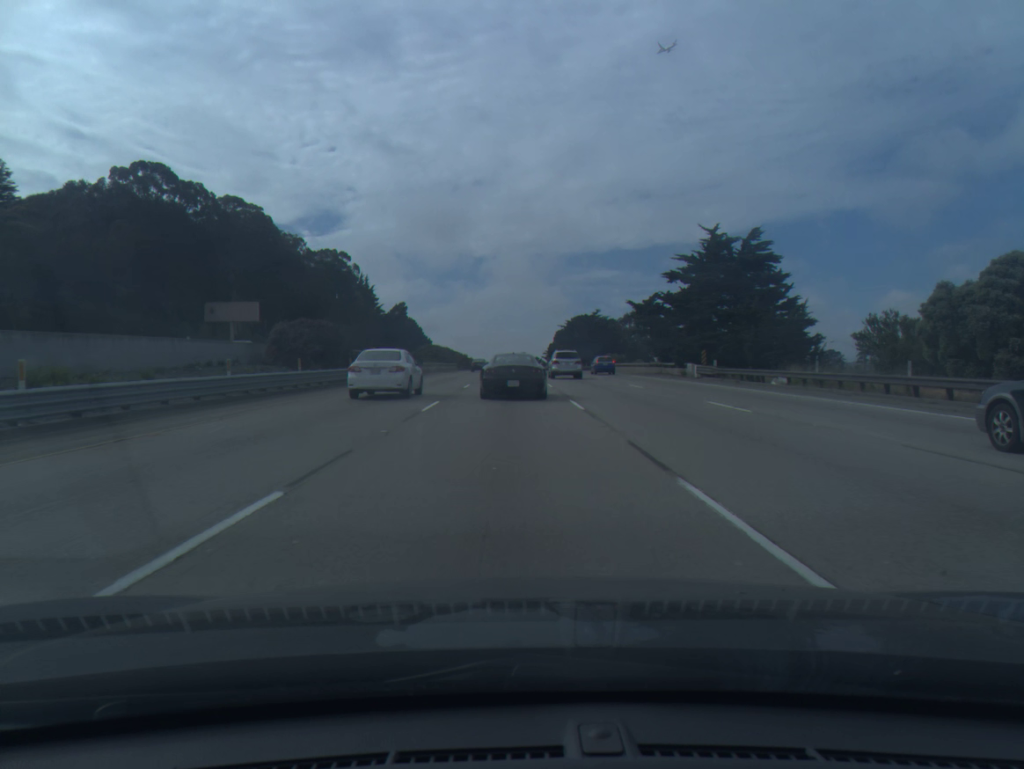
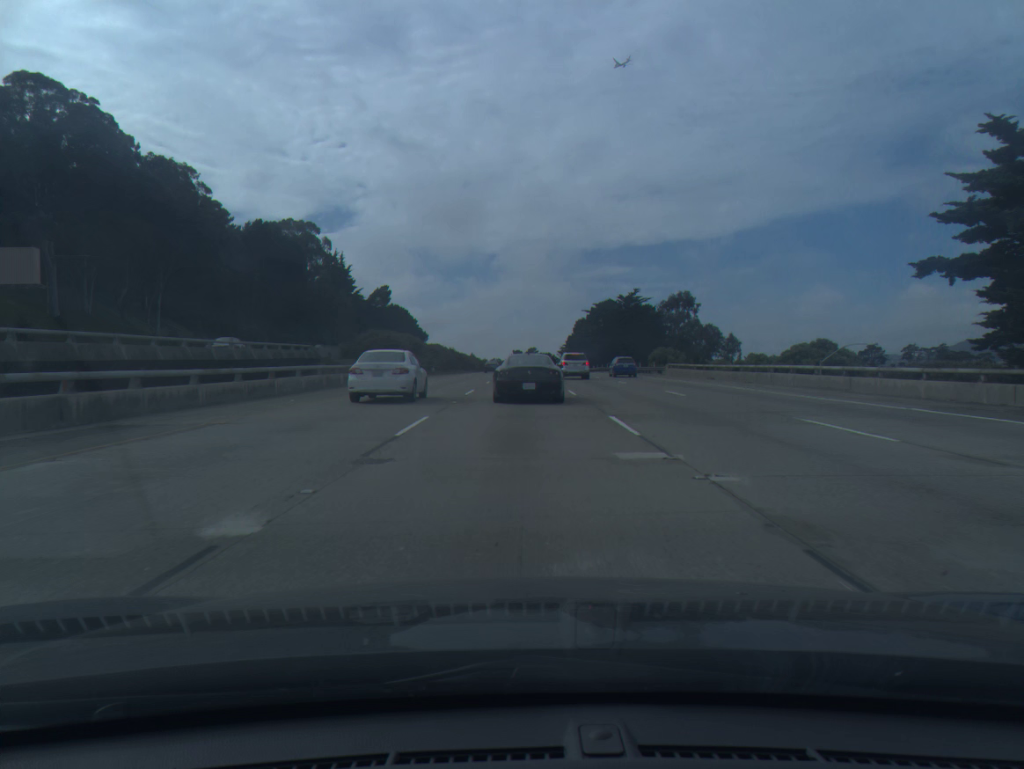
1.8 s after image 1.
(-0.3, +50.0) m; -1°
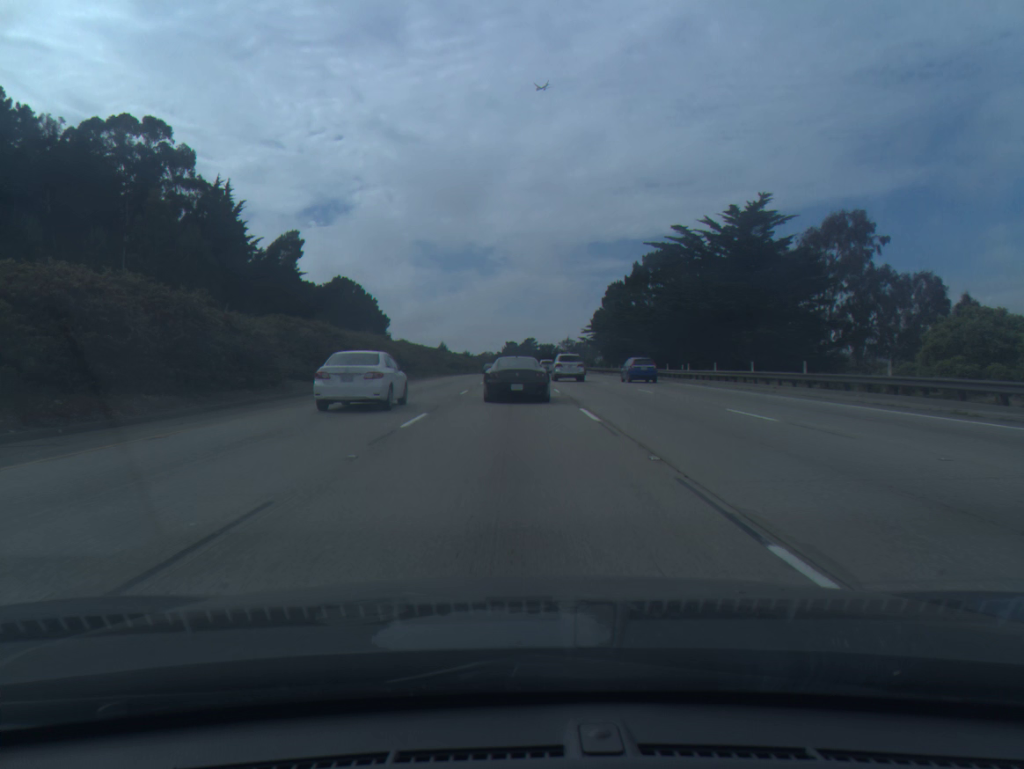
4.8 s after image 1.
(+0.6, +81.1) m; 0°
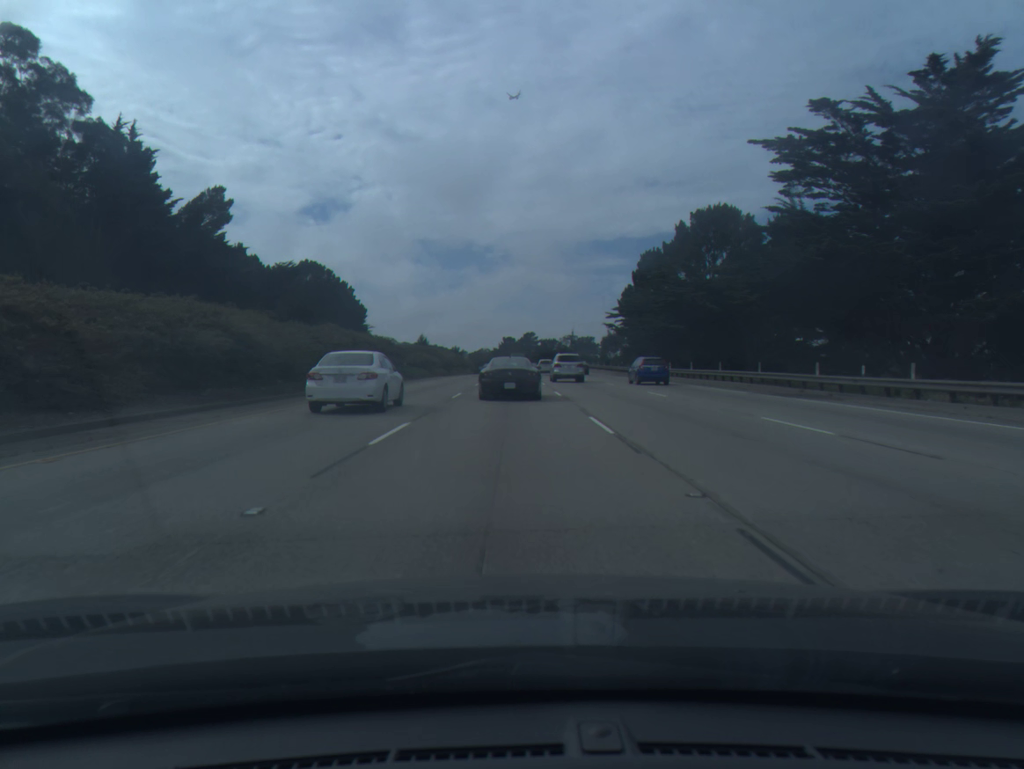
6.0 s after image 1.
(-0.1, +32.1) m; 0°
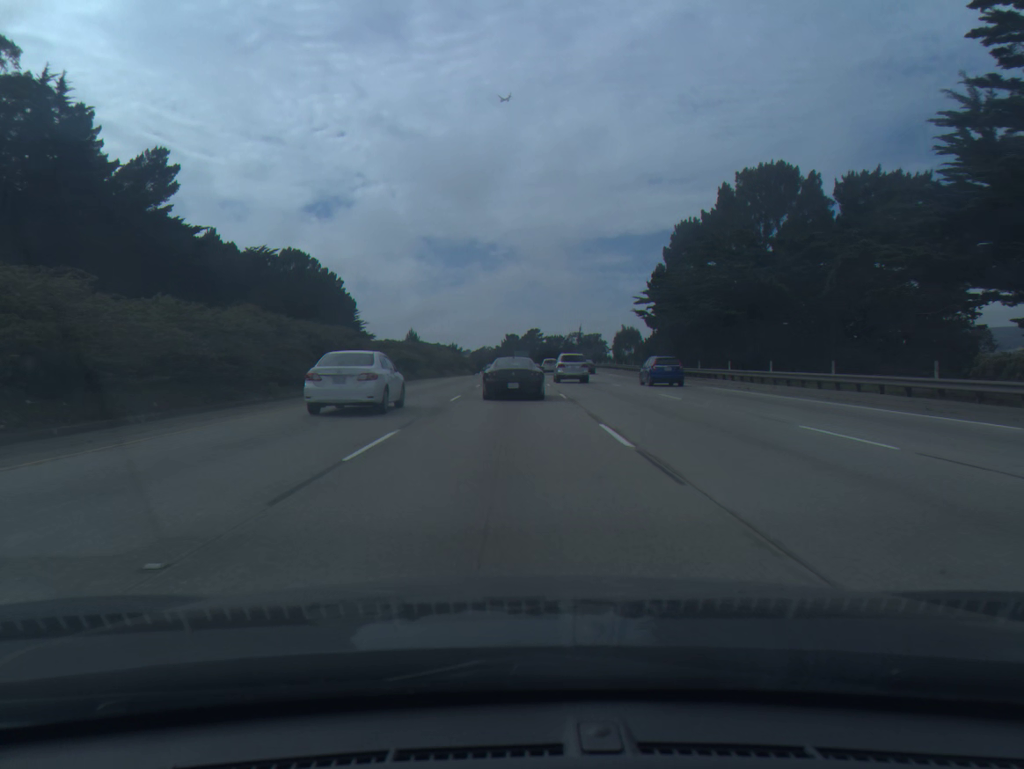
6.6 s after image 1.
(0.0, +16.3) m; 0°
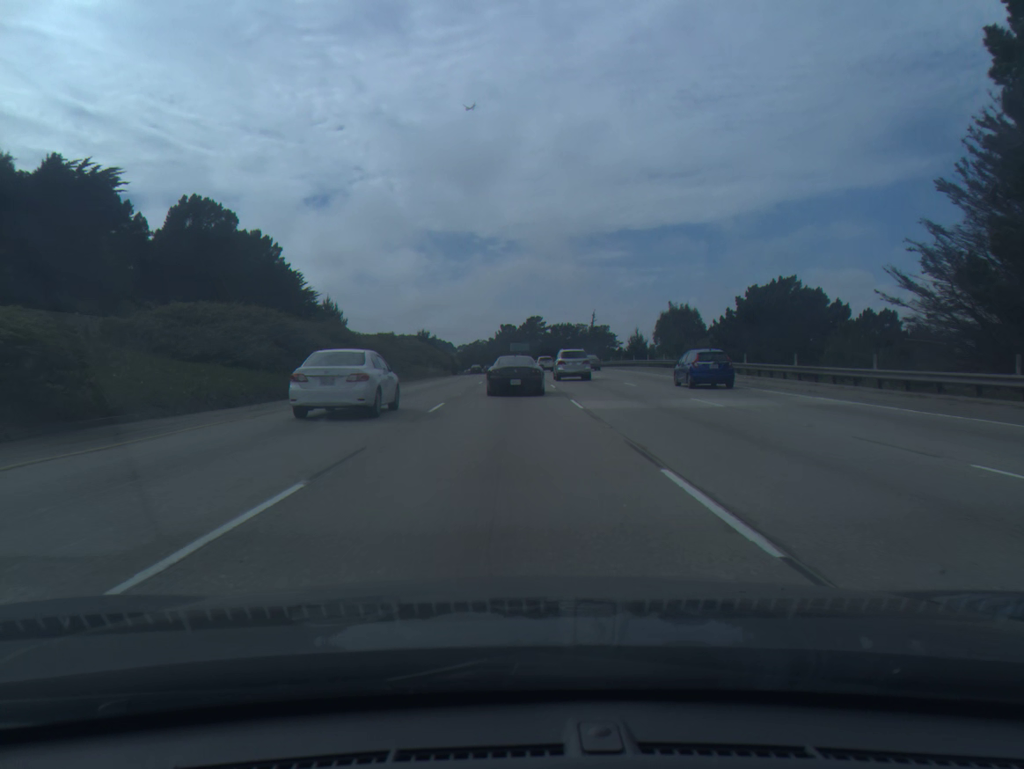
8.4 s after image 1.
(0.0, +49.5) m; 0°
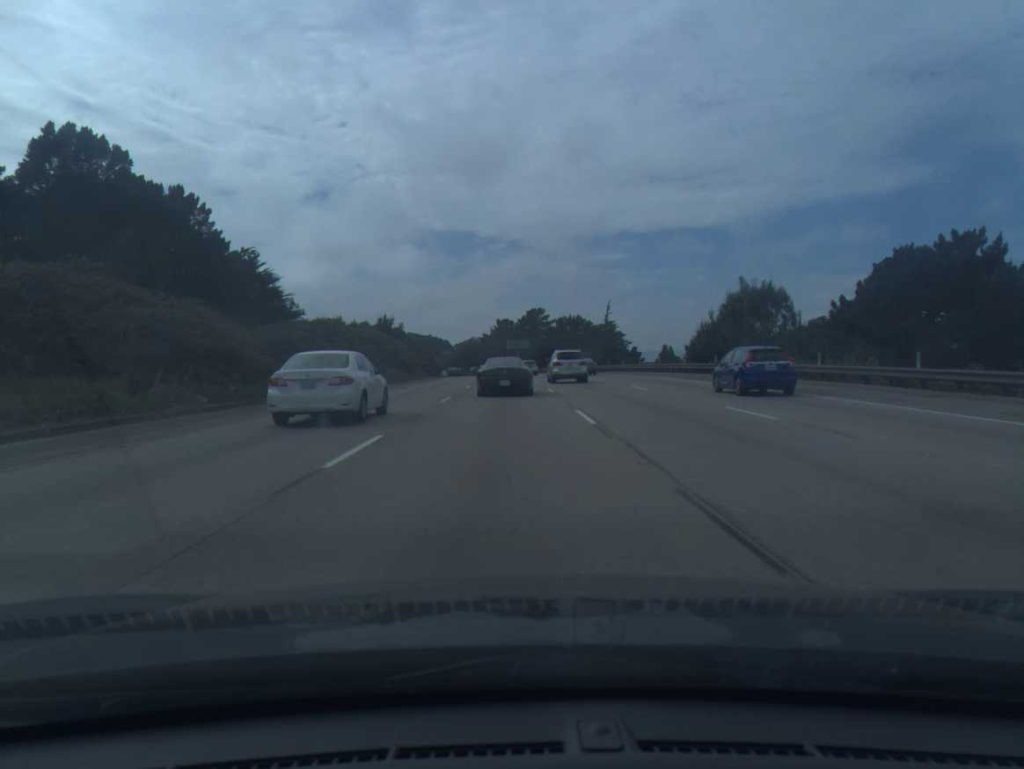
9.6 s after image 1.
(0.0, +33.7) m; 0°
